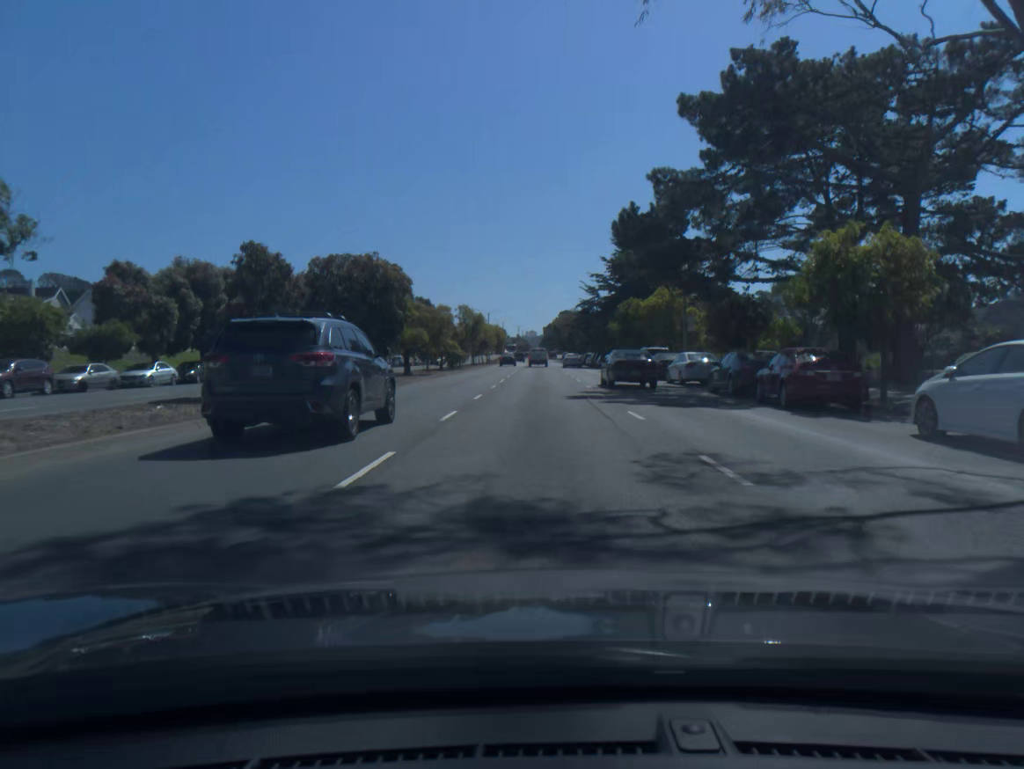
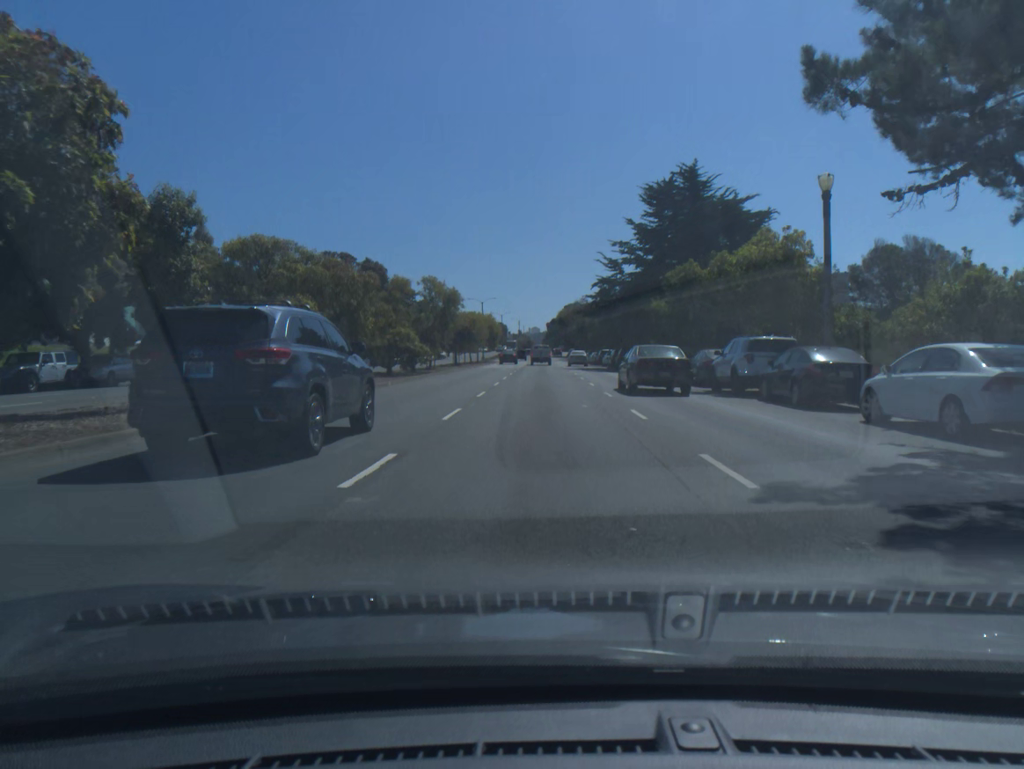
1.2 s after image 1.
(-0.1, +21.9) m; 0°
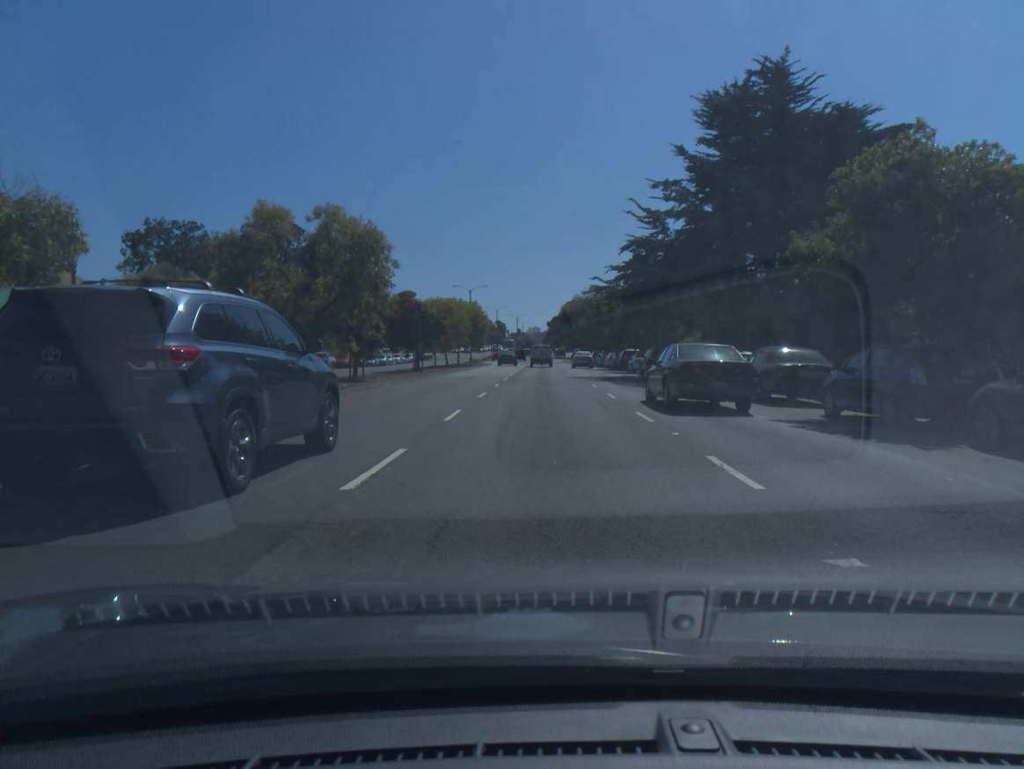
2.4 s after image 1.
(0.0, +21.9) m; 0°
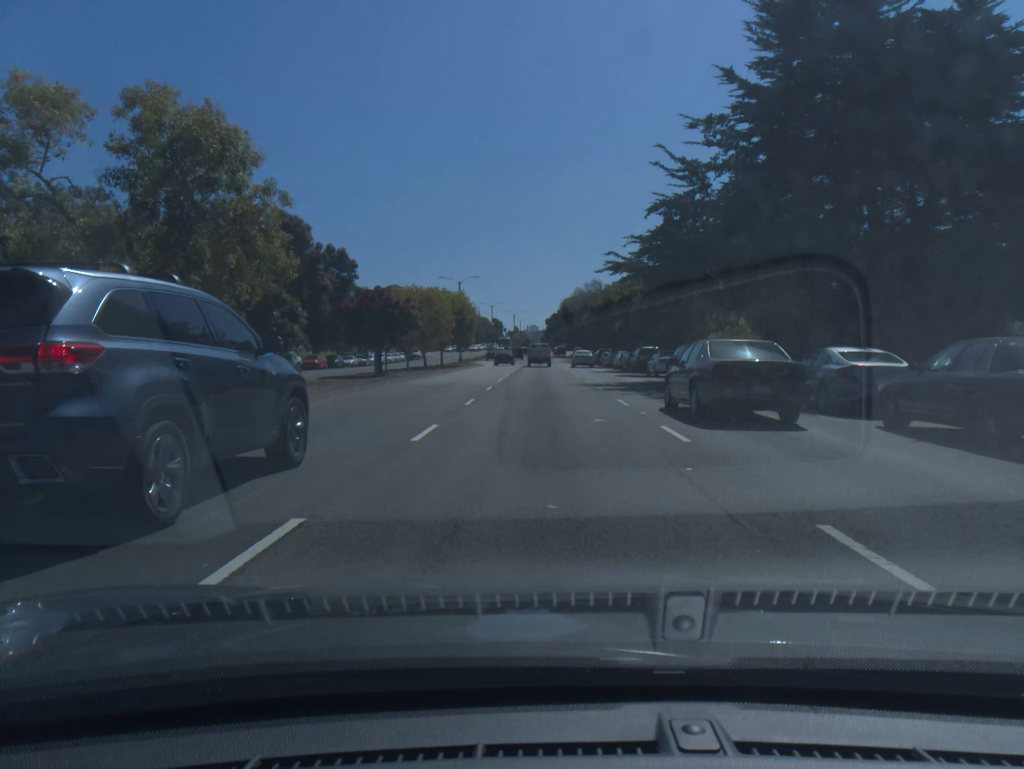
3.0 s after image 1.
(0.0, +10.7) m; 0°
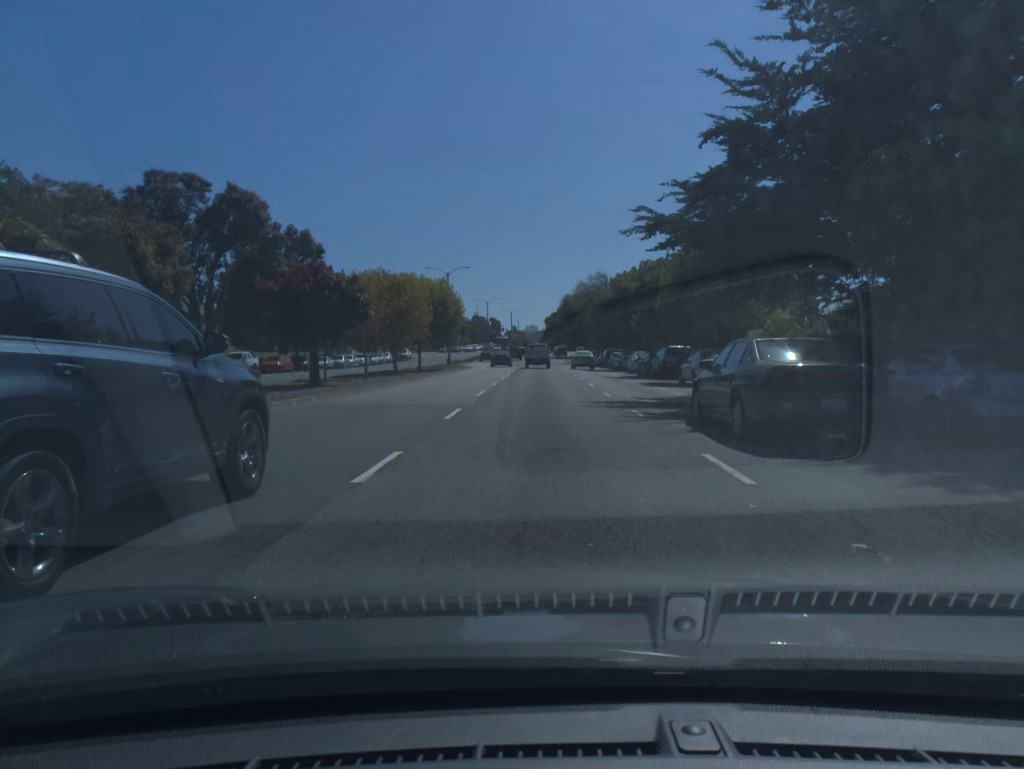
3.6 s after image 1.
(0.0, +10.5) m; 0°
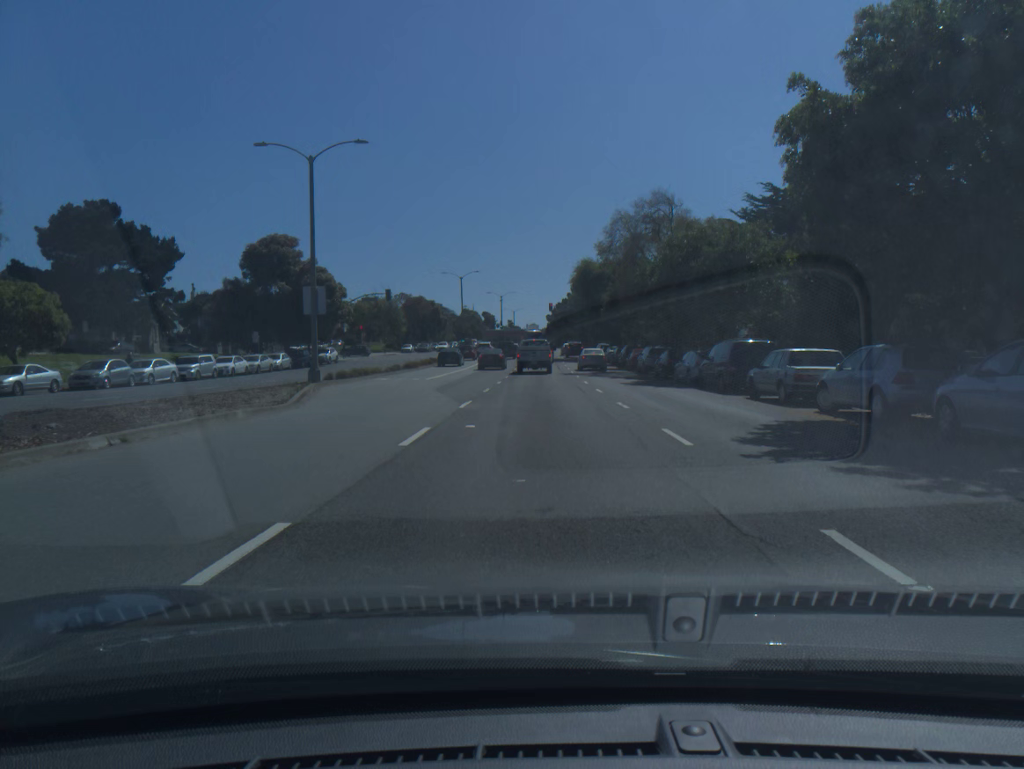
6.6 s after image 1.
(-0.1, +47.4) m; 0°
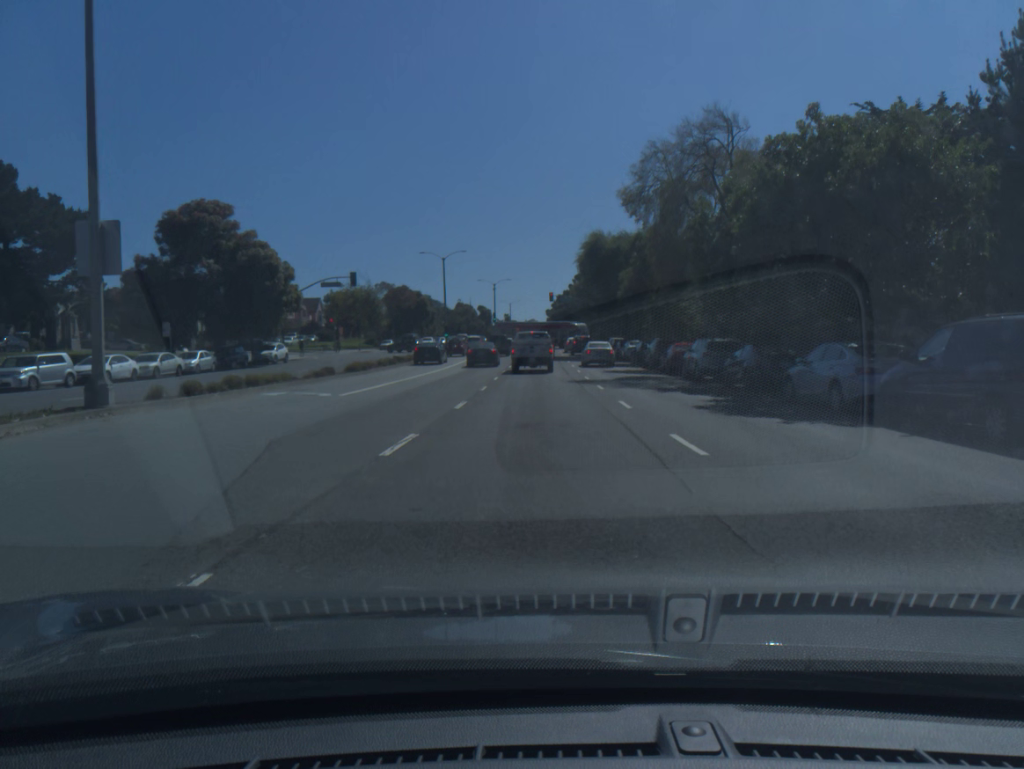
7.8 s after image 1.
(0.0, +15.7) m; 0°
